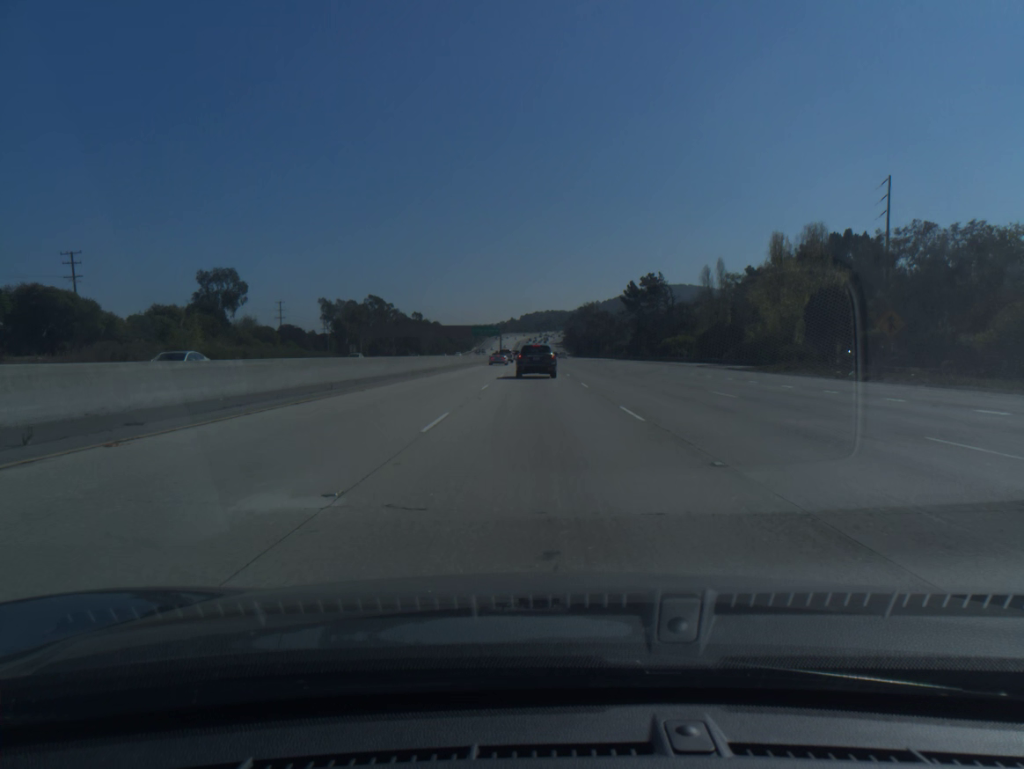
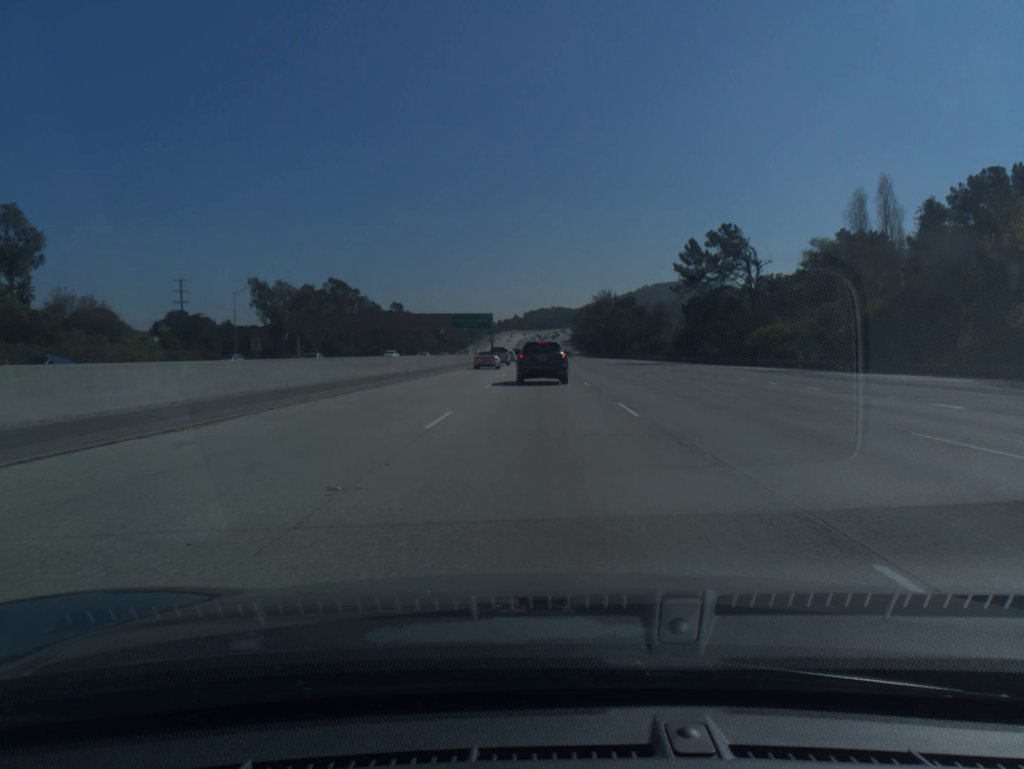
(-0.1, +56.7) m; 0°
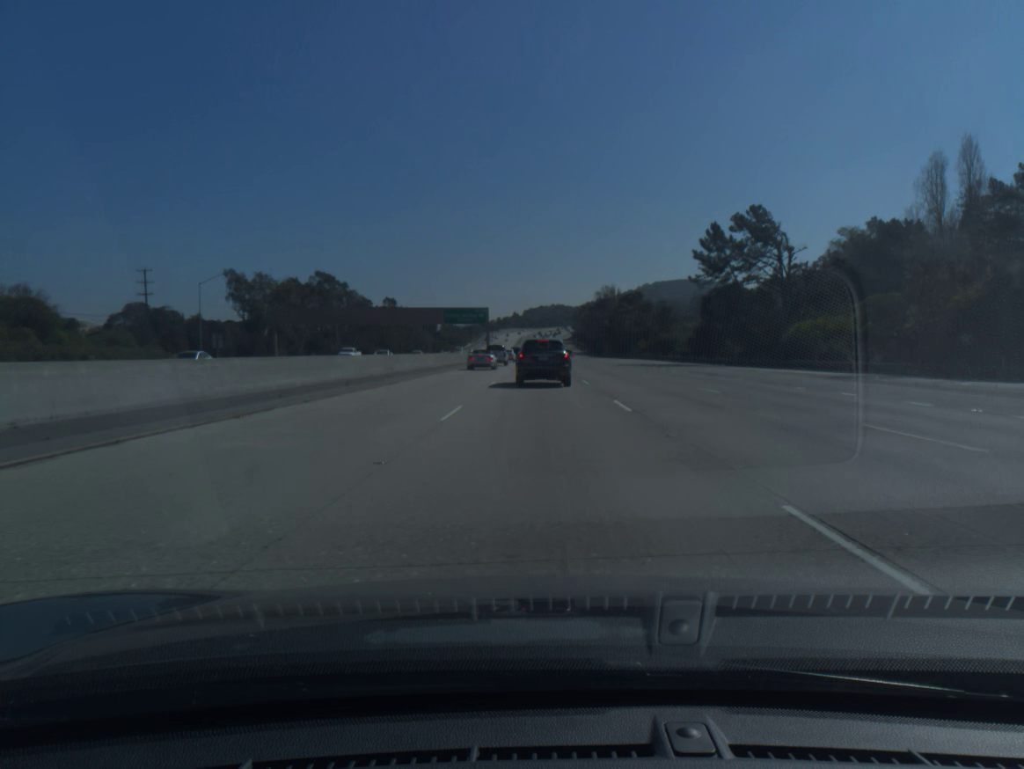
(0.0, +12.5) m; 0°
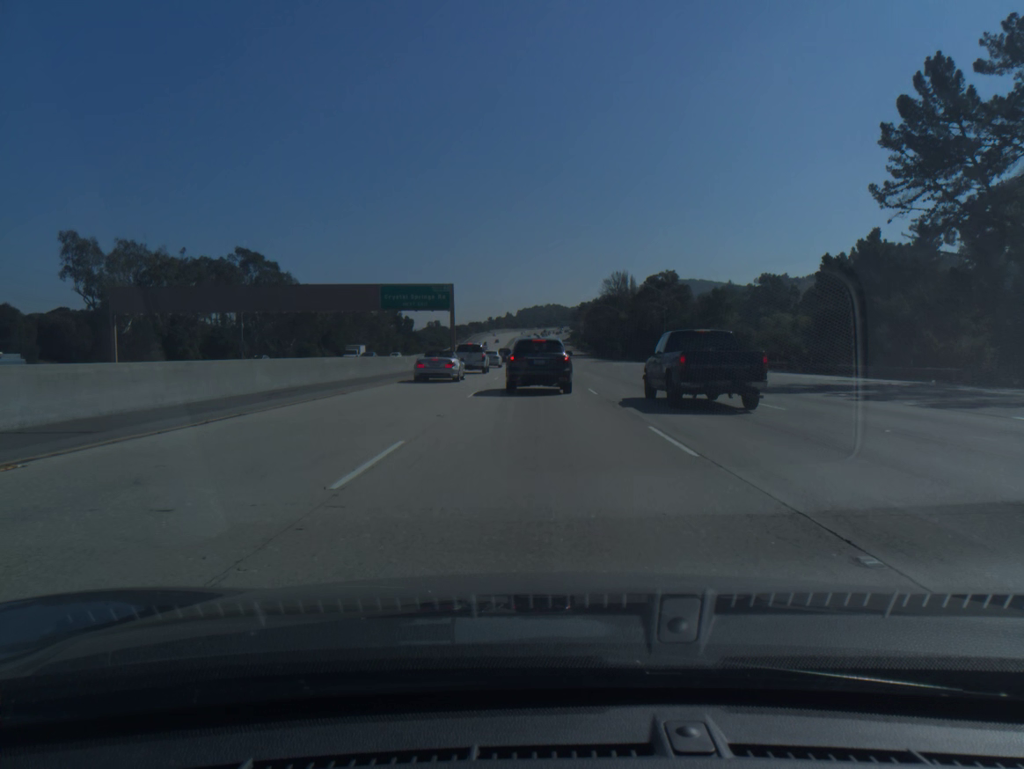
(+0.2, +50.3) m; 0°
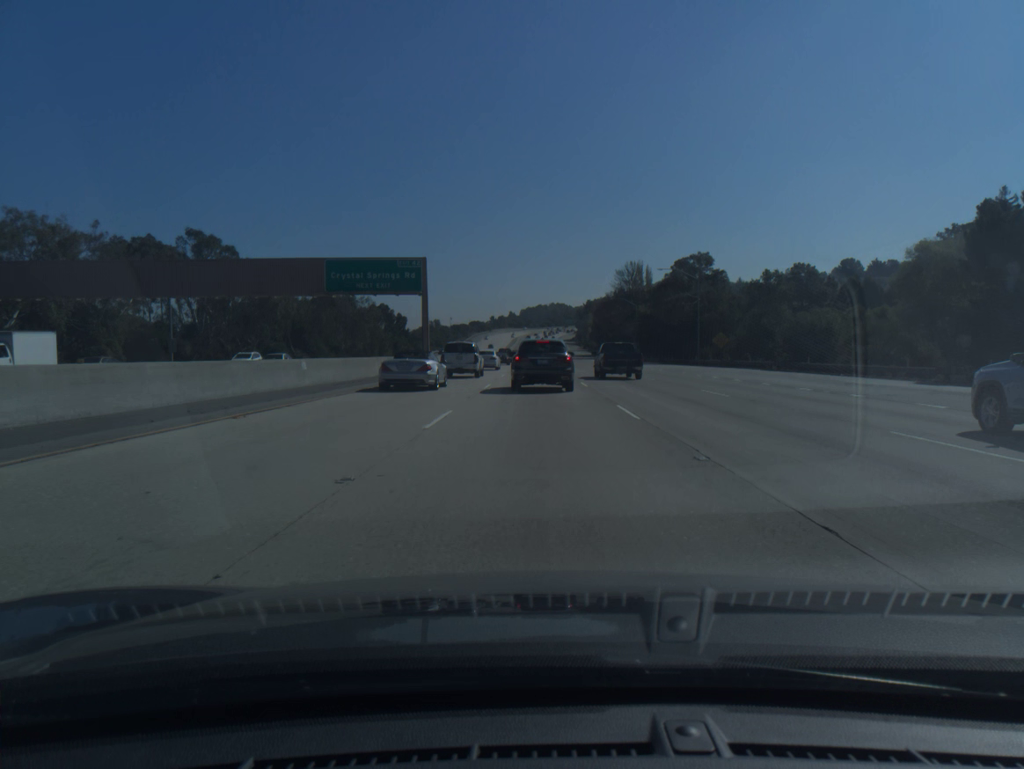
(0.0, +23.2) m; 0°
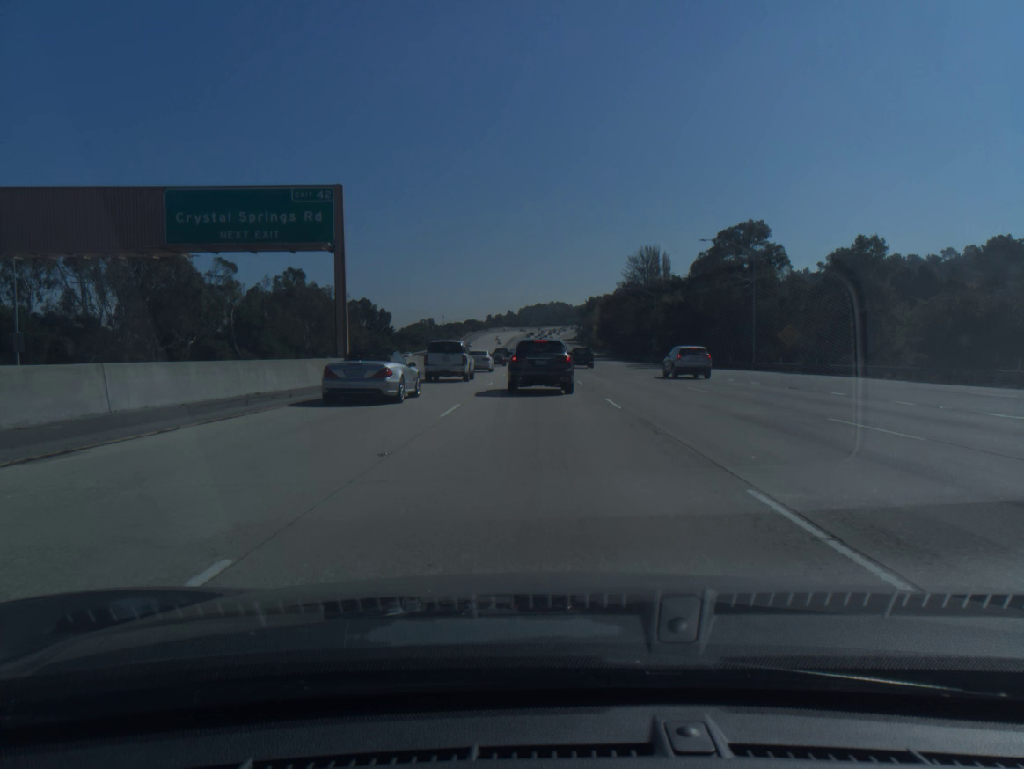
(0.0, +26.1) m; 0°
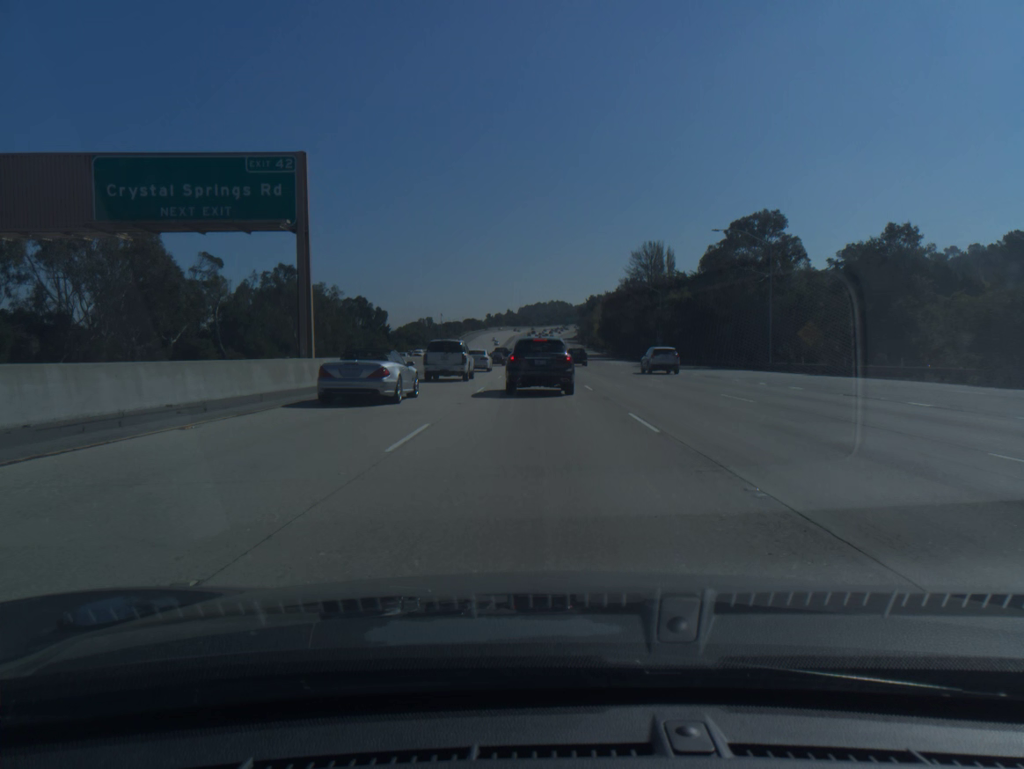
(0.0, +5.4) m; 0°
